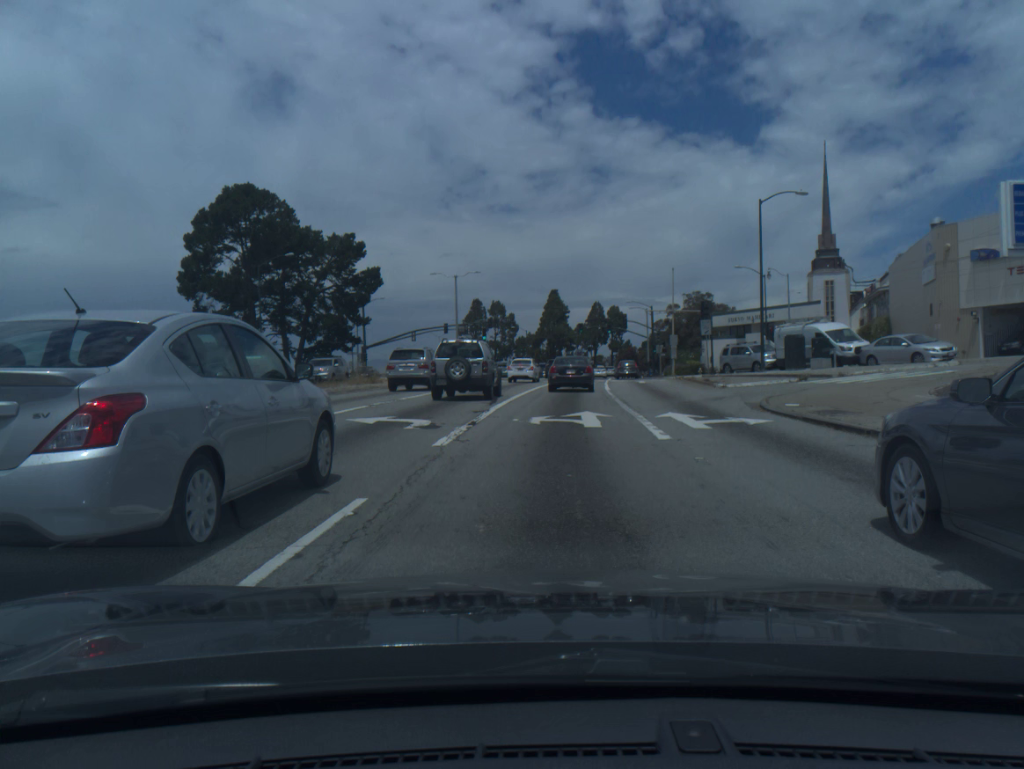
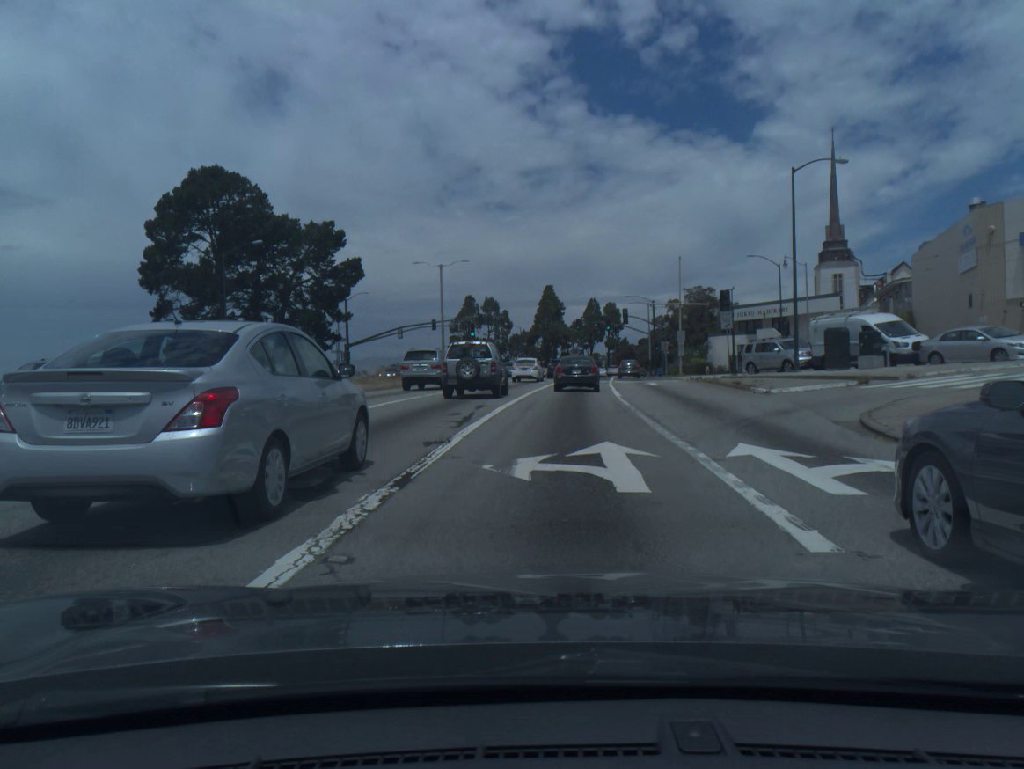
(0.0, +6.7) m; +1°
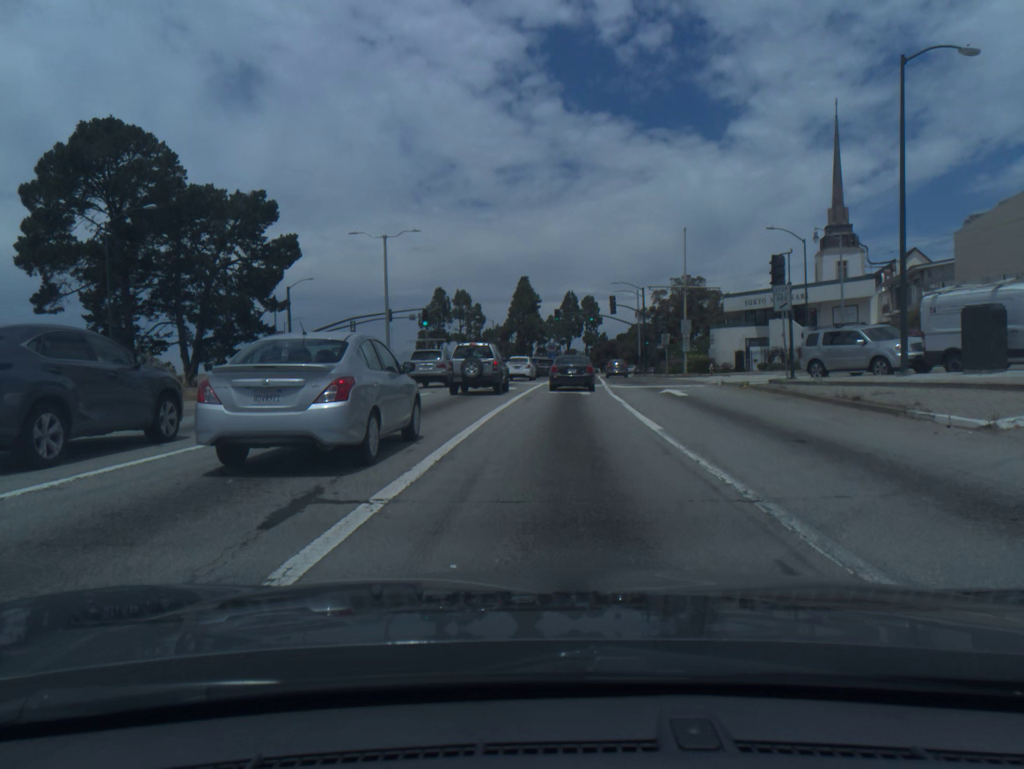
(+0.2, +13.3) m; +2°
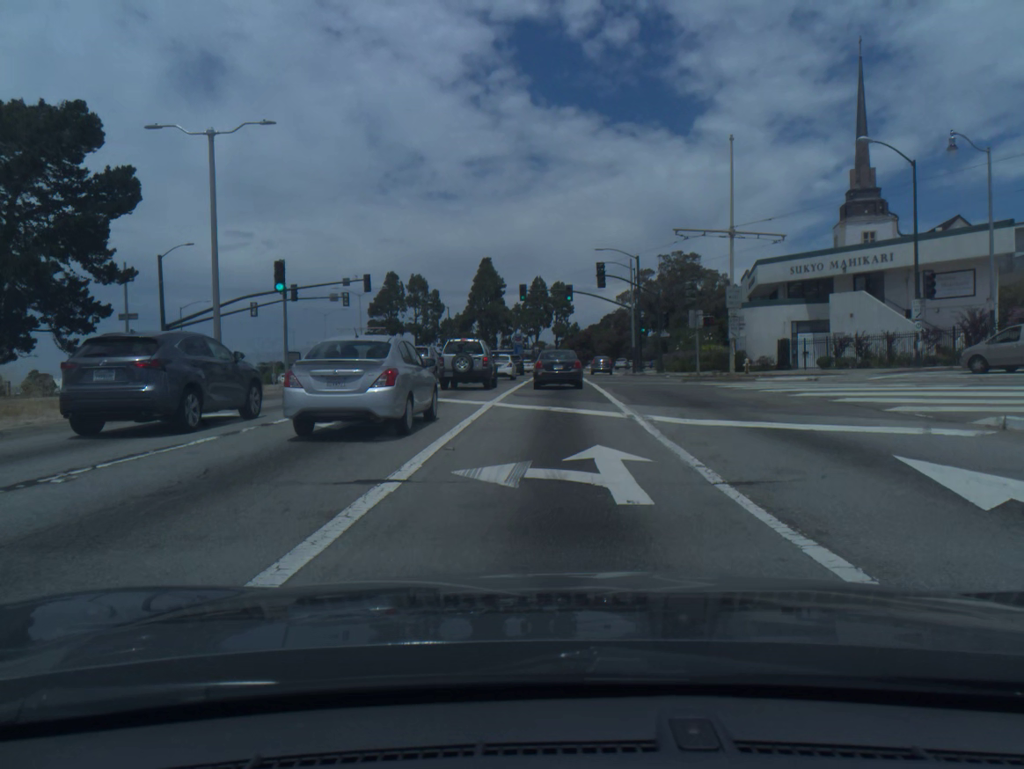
(+0.4, +21.3) m; +2°
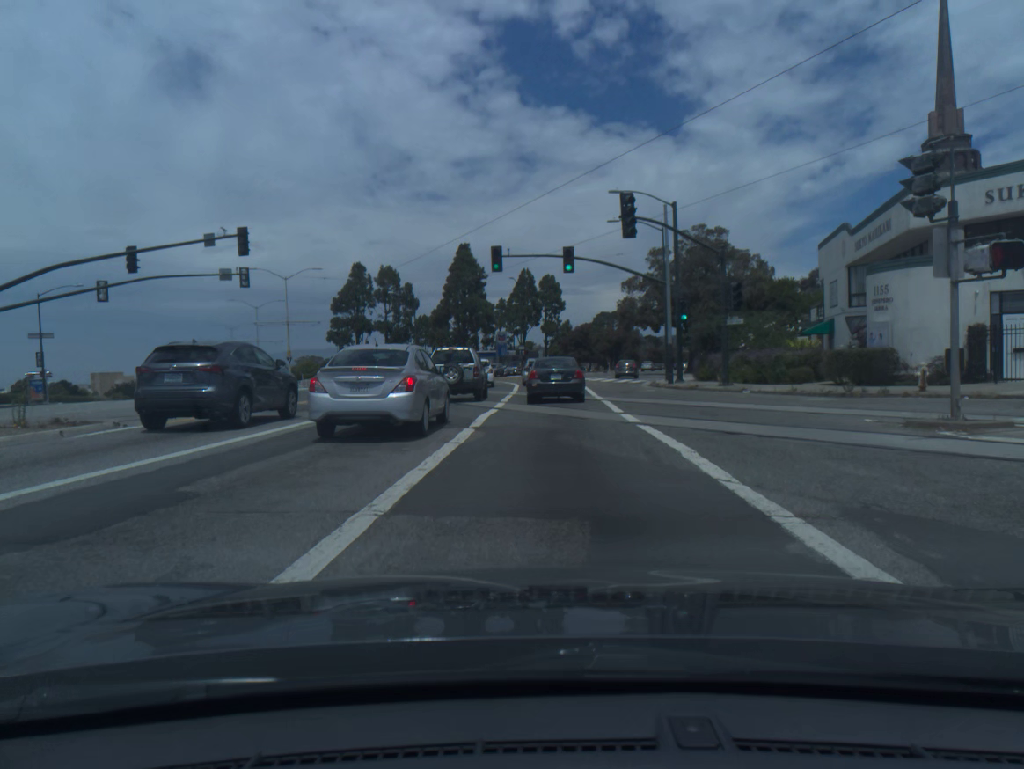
(+0.2, +22.5) m; +1°
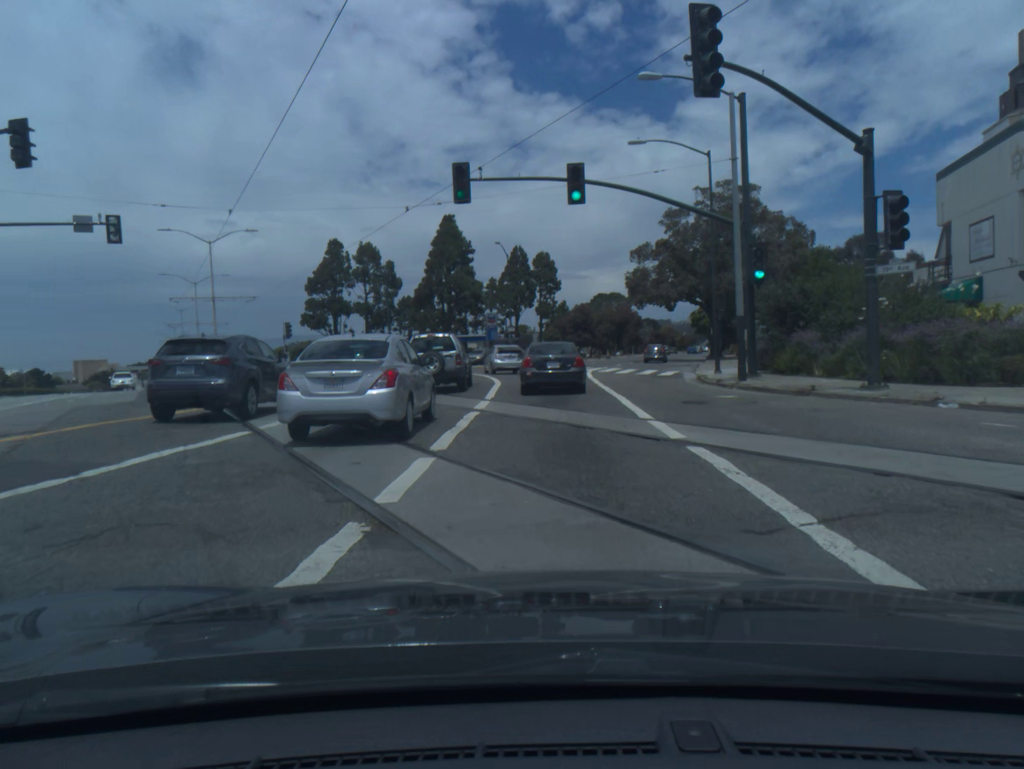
(0.0, +15.2) m; 0°
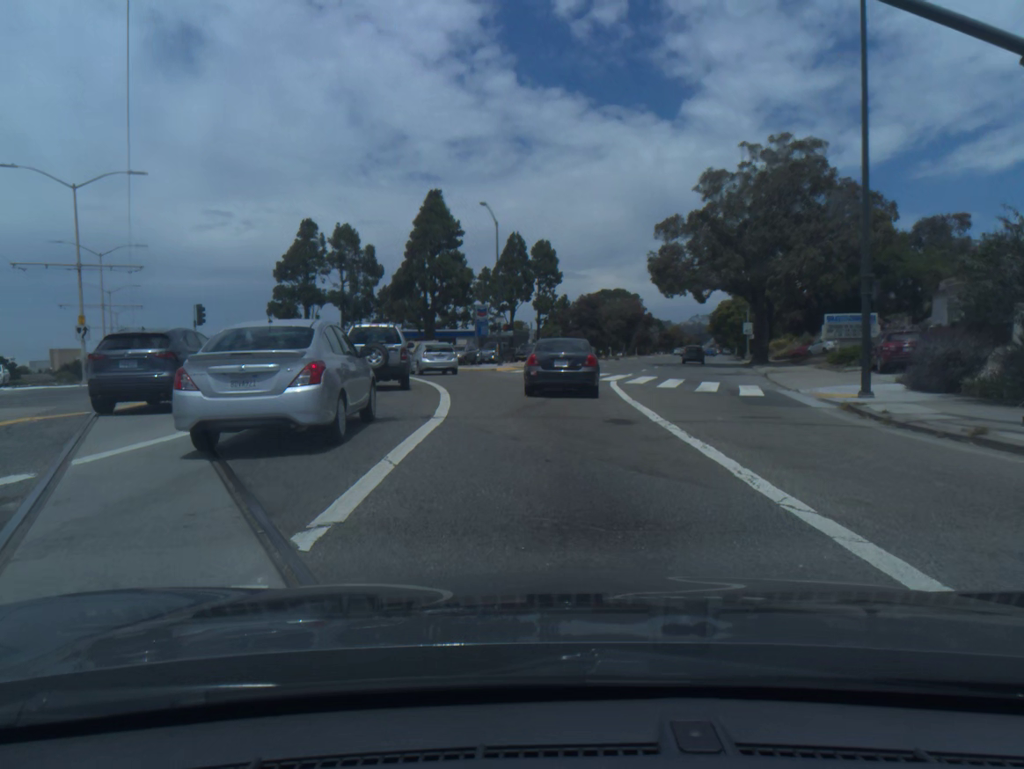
(-0.1, +15.2) m; 0°
